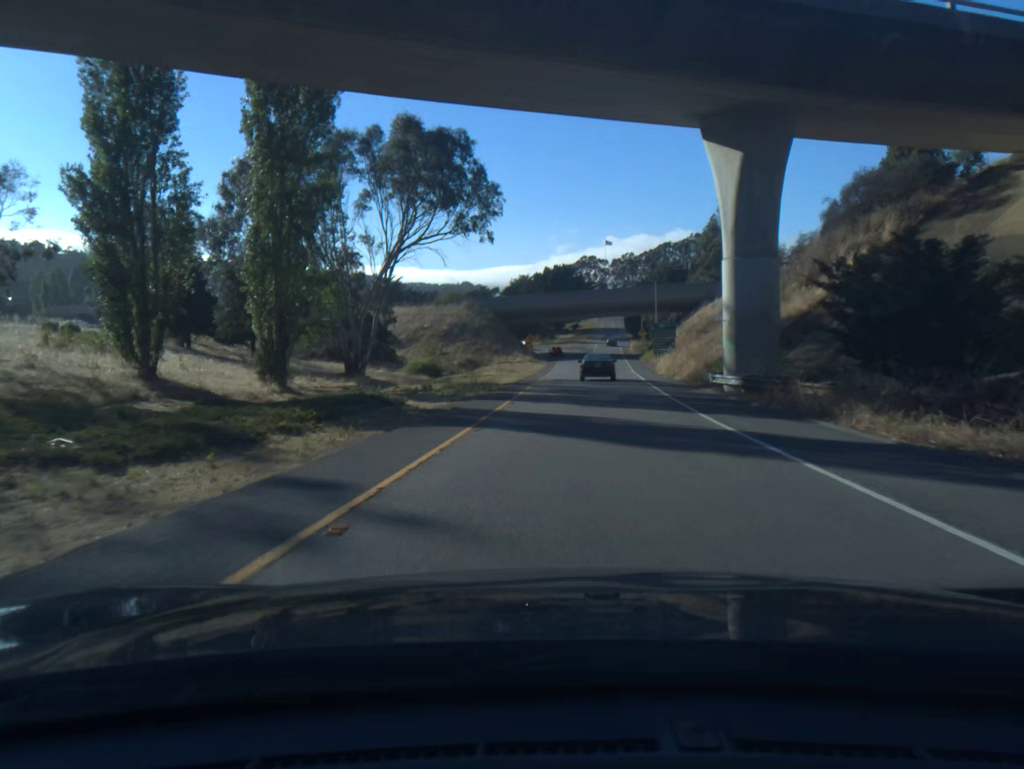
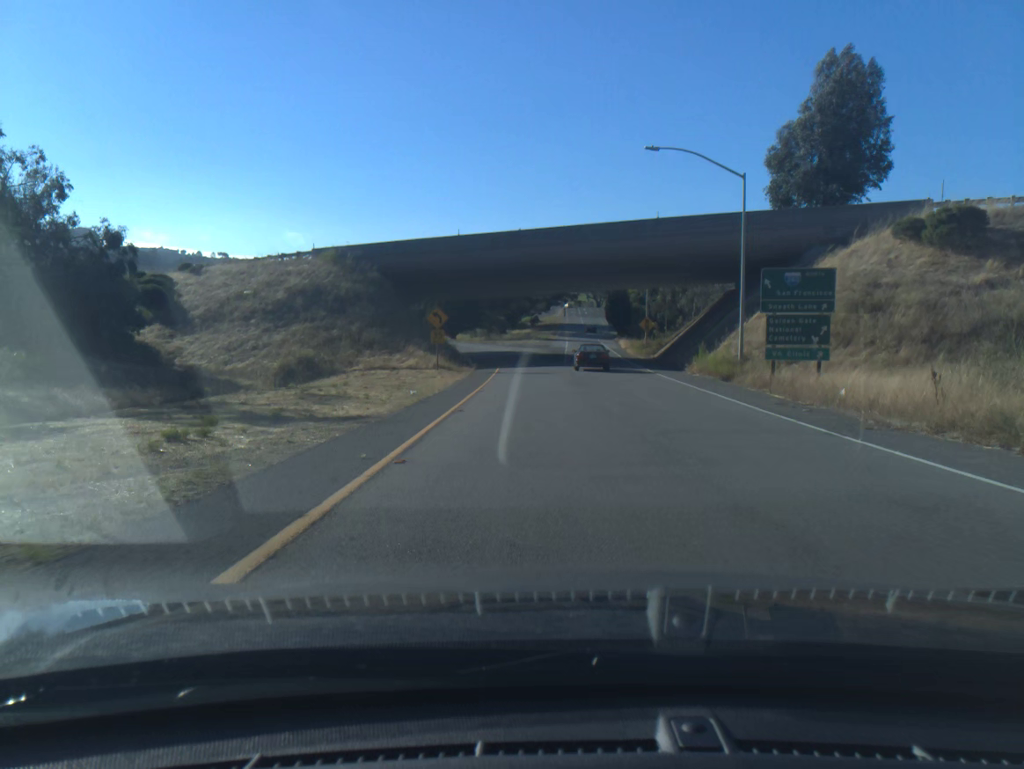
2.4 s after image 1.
(+1.9, +51.4) m; +3°
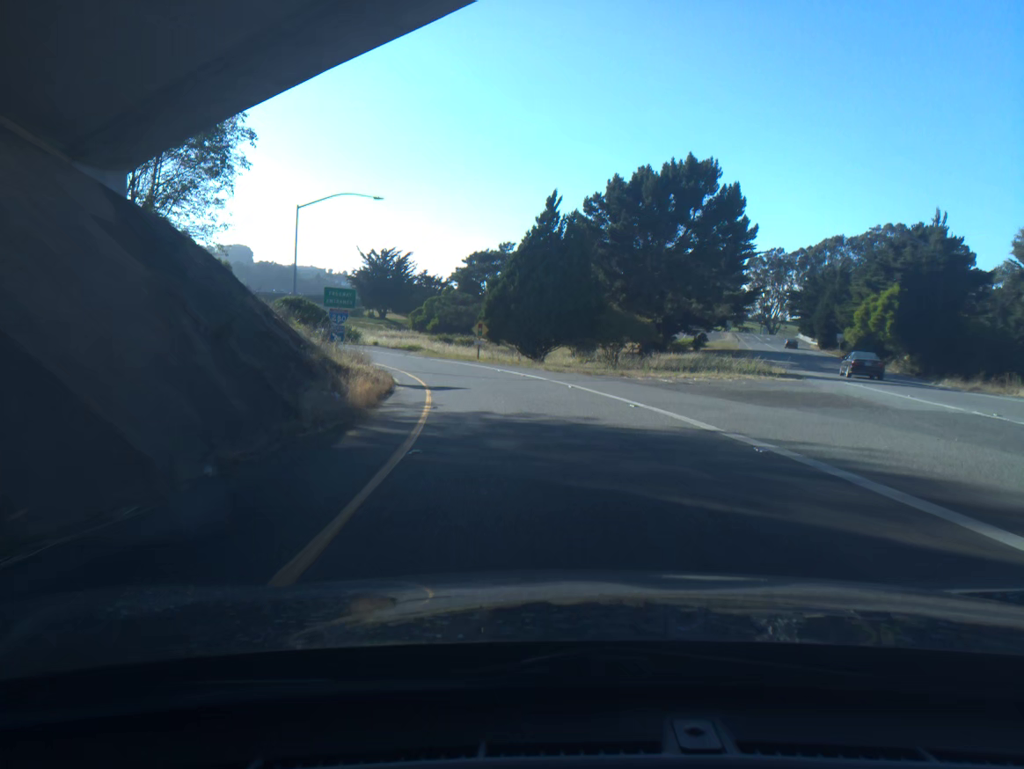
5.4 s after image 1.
(-3.3, +64.5) m; -10°
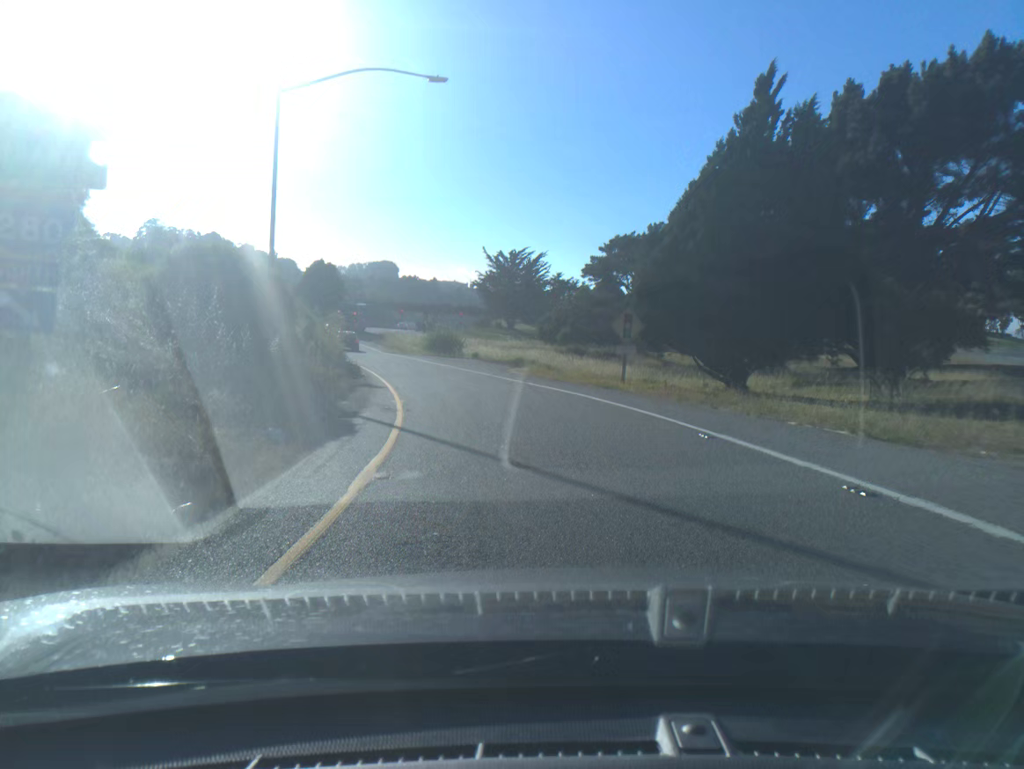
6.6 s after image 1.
(-1.9, +24.4) m; -10°
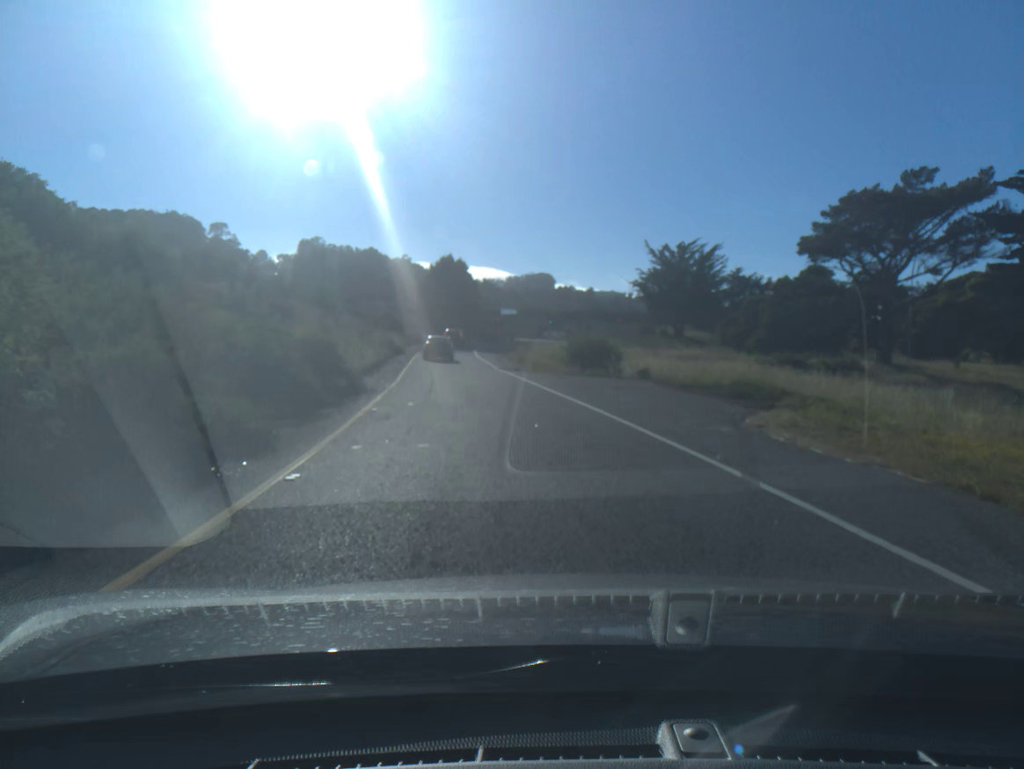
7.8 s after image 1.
(-2.2, +22.8) m; -11°
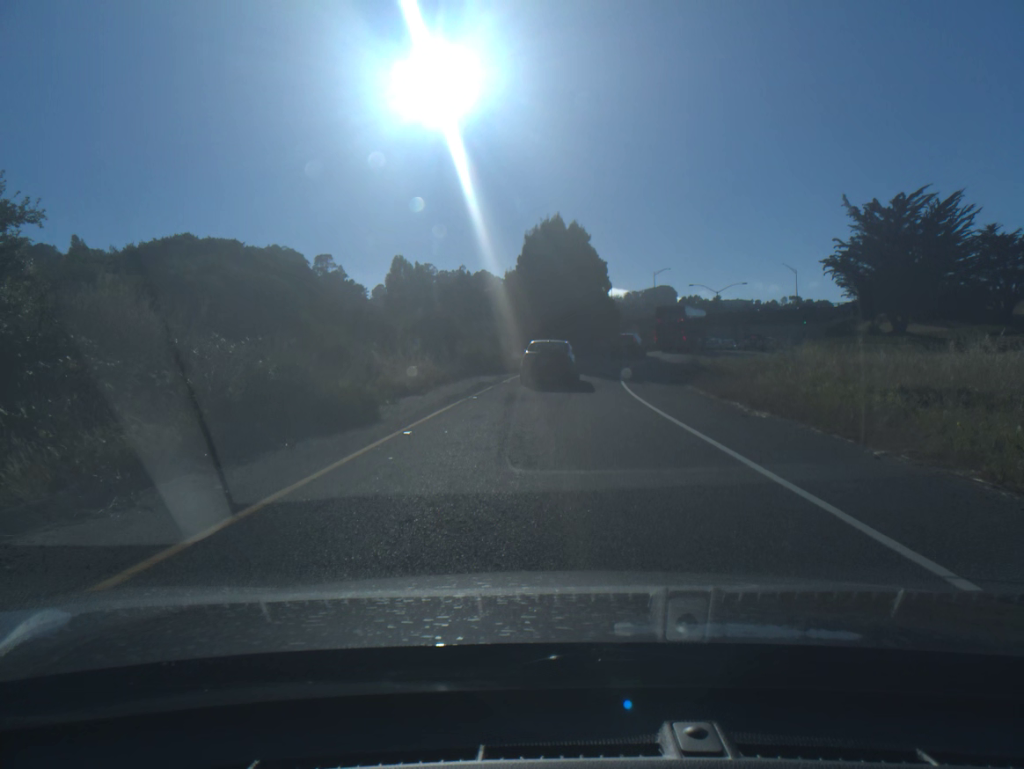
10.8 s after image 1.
(-4.3, +40.4) m; -9°
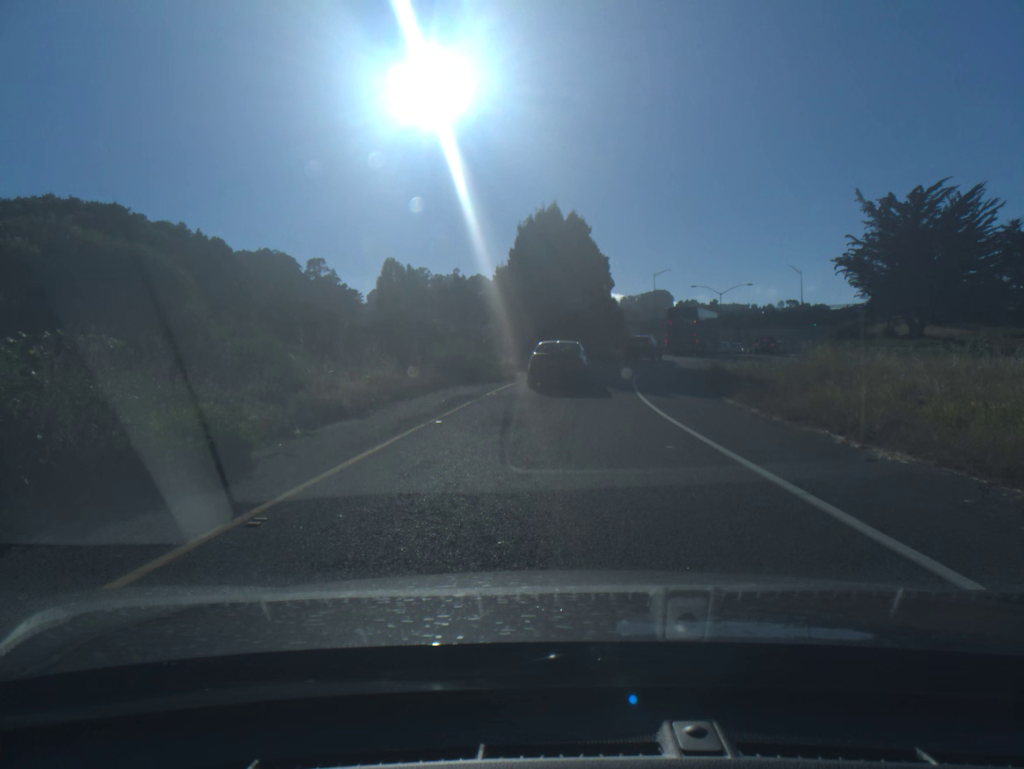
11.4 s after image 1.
(0.0, +5.9) m; 0°
